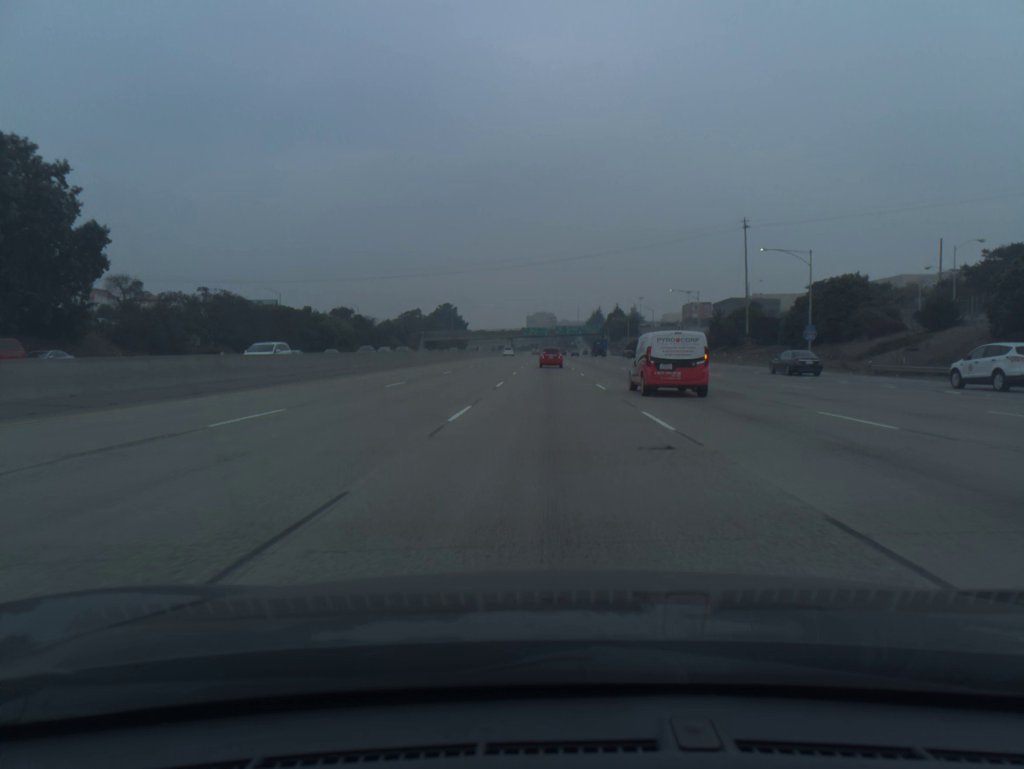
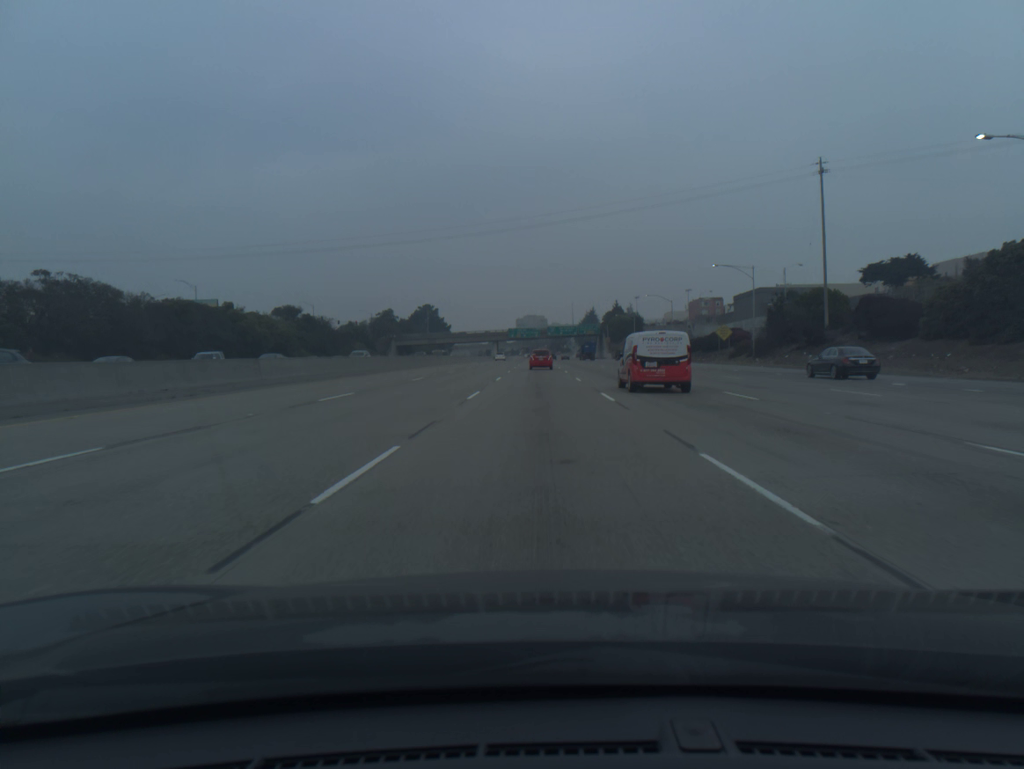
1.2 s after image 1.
(+0.2, +35.3) m; +1°
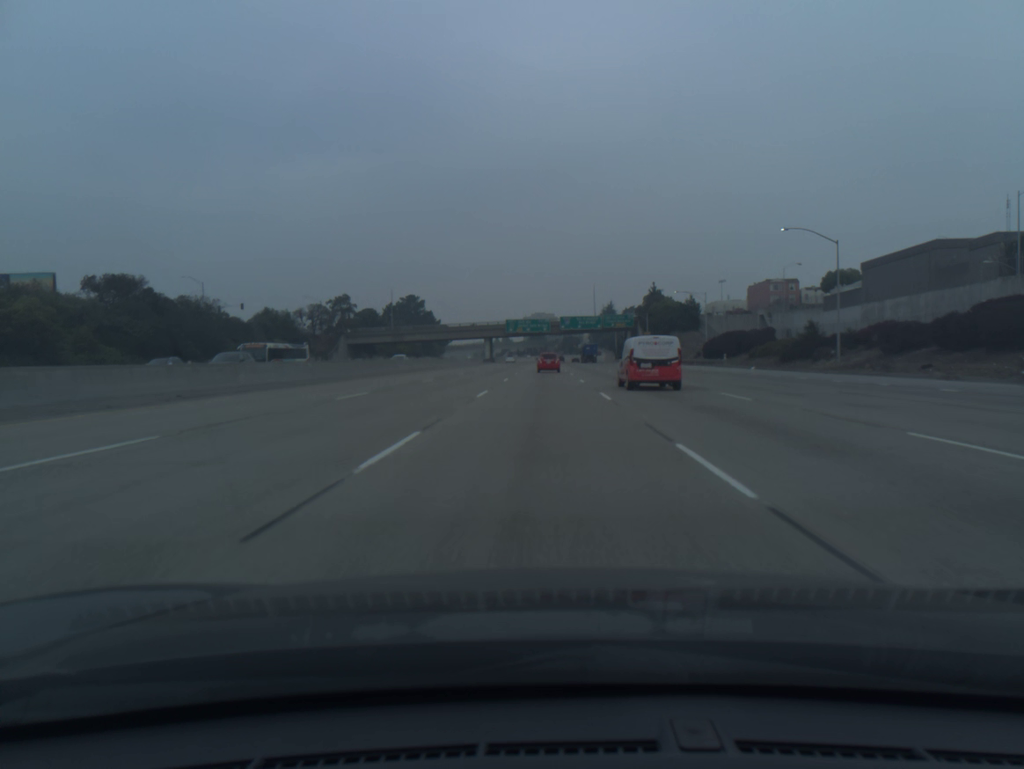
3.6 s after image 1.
(-0.3, +69.9) m; -1°
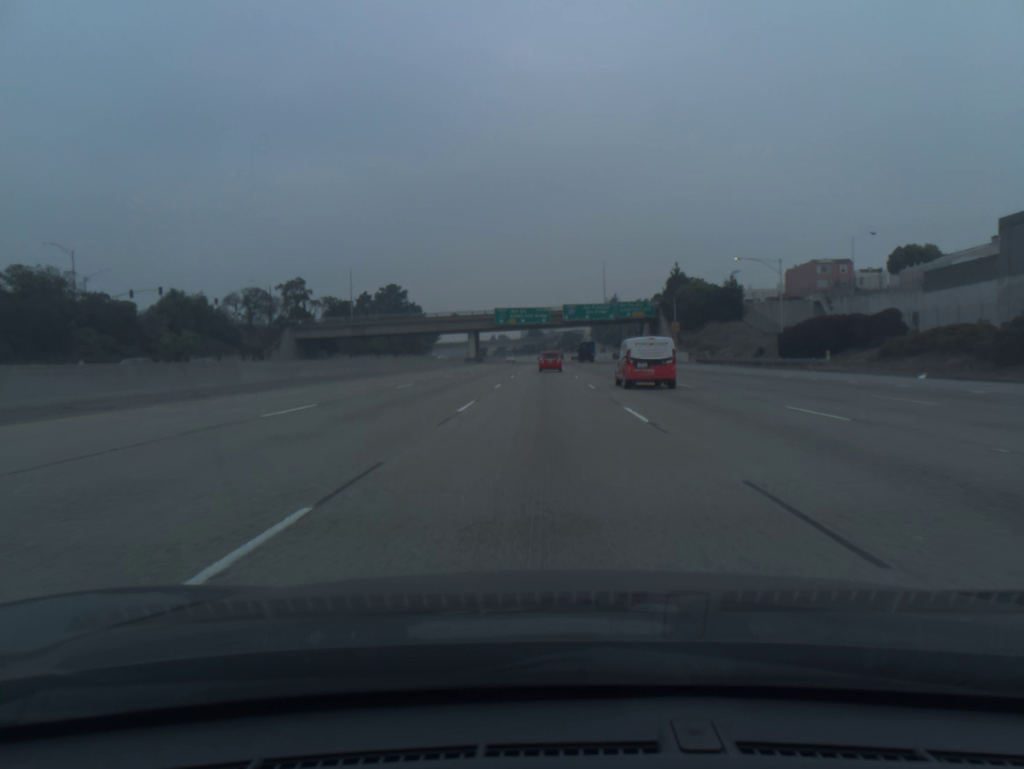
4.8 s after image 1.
(0.0, +34.8) m; 0°
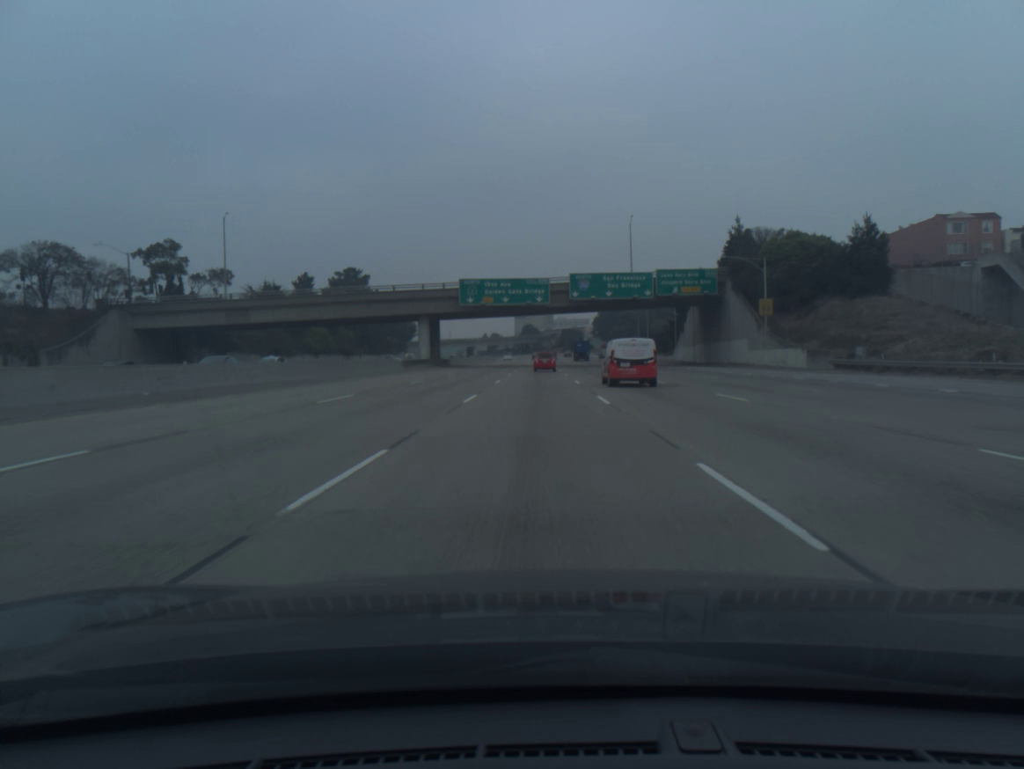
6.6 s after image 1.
(+0.2, +52.0) m; 0°
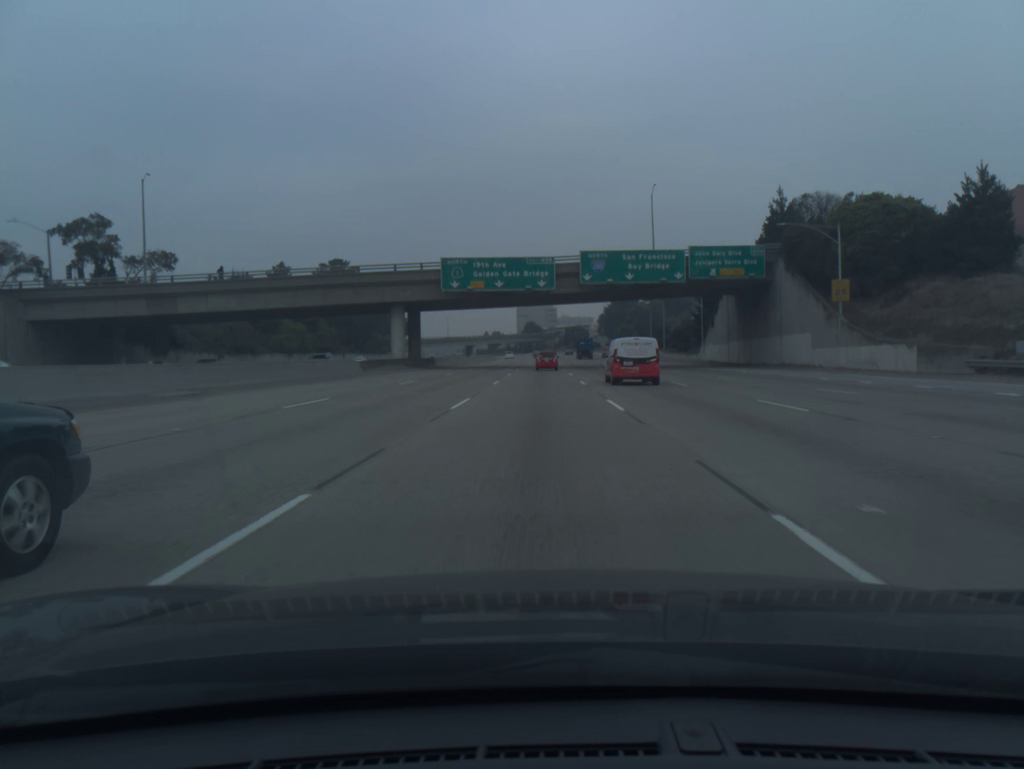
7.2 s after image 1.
(0.0, +17.3) m; 0°
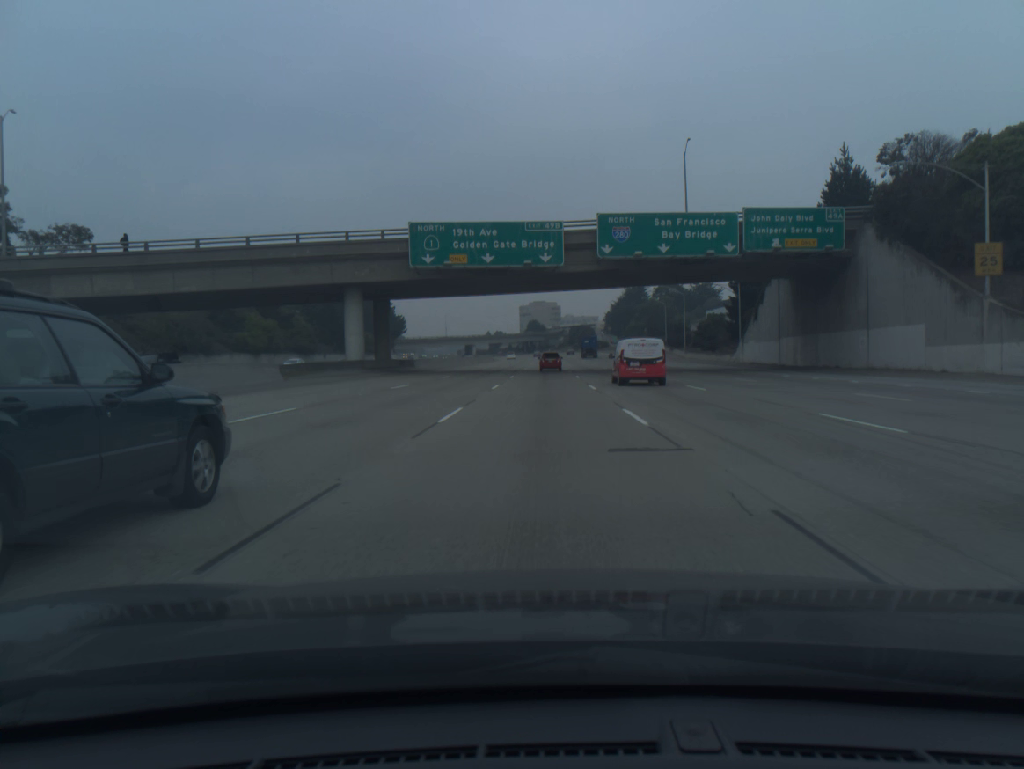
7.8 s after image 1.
(0.0, +17.3) m; 0°
